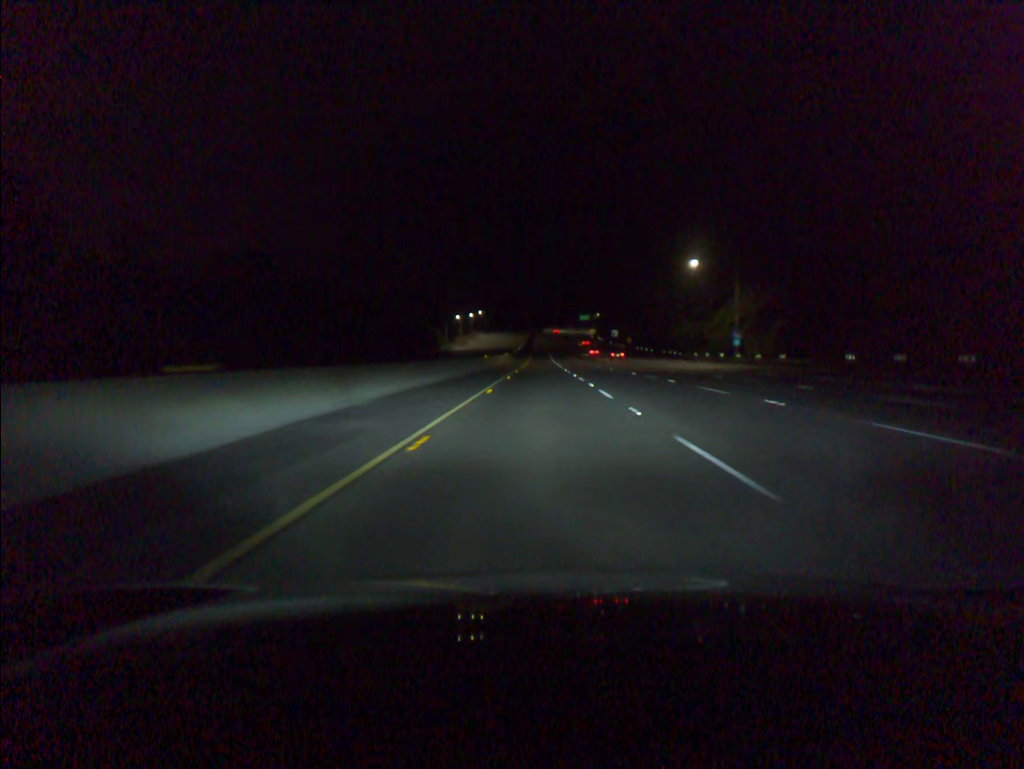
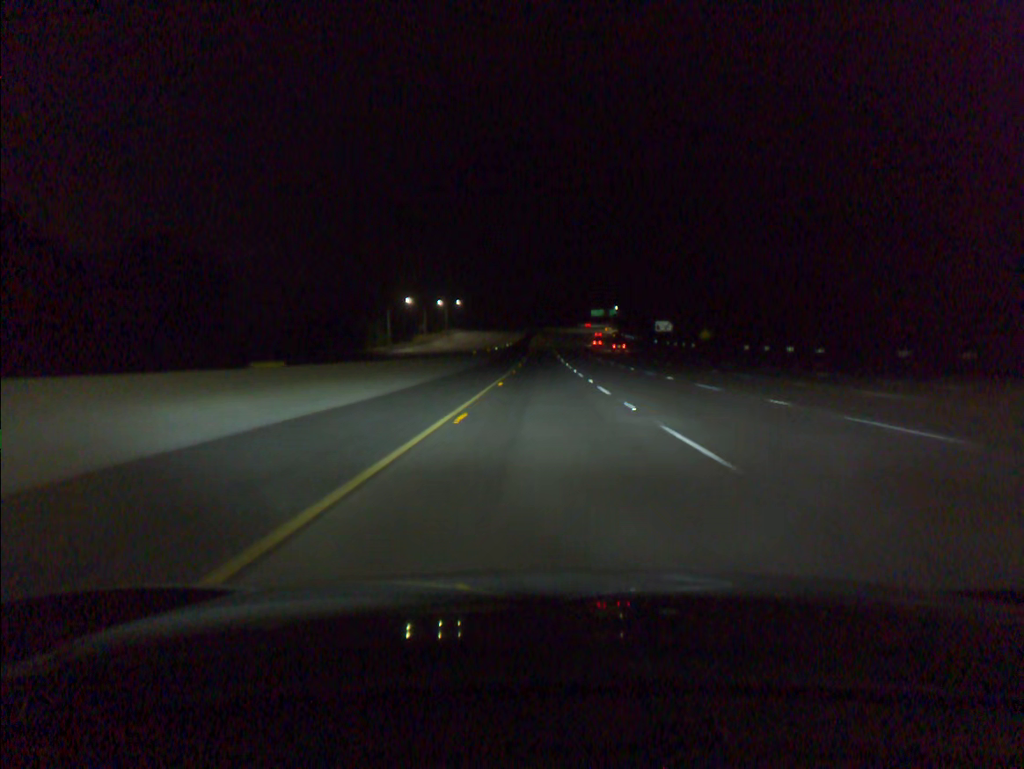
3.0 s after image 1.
(-0.4, +98.3) m; 0°
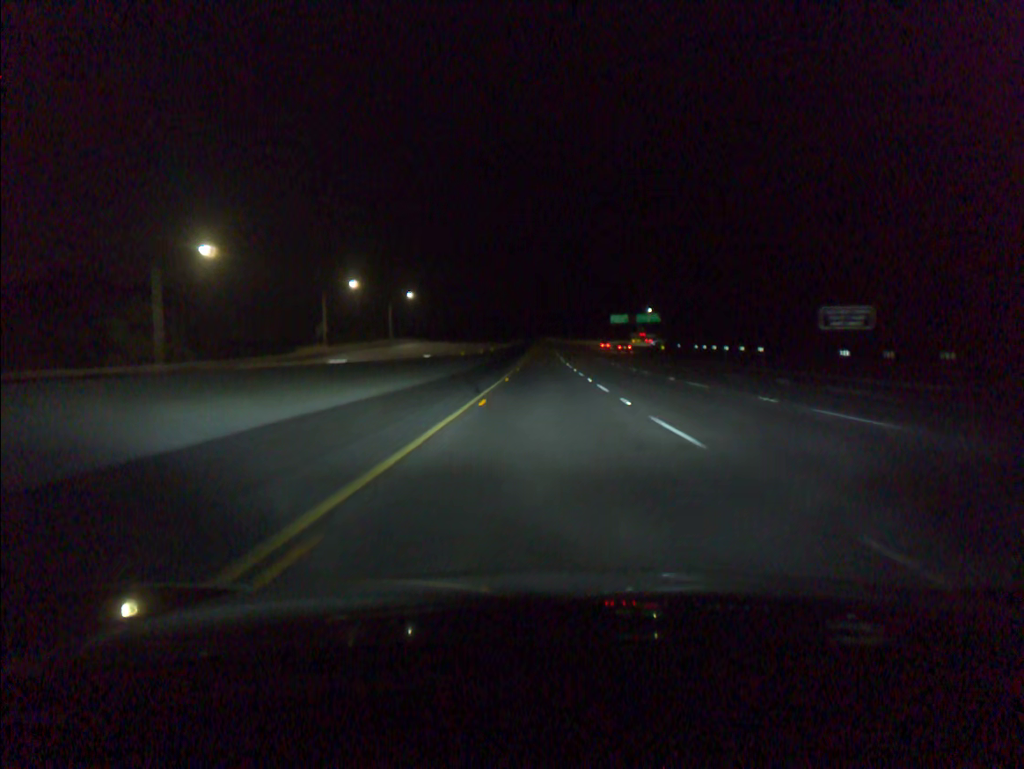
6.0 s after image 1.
(-0.2, +97.8) m; 0°
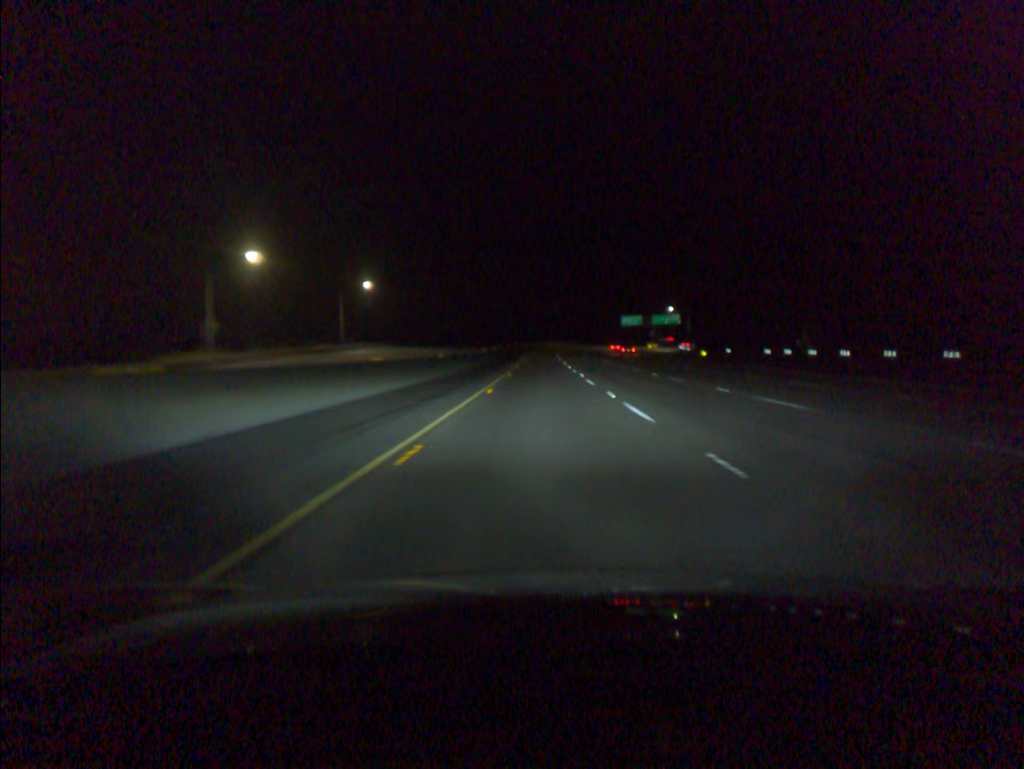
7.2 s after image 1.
(0.0, +38.8) m; 0°
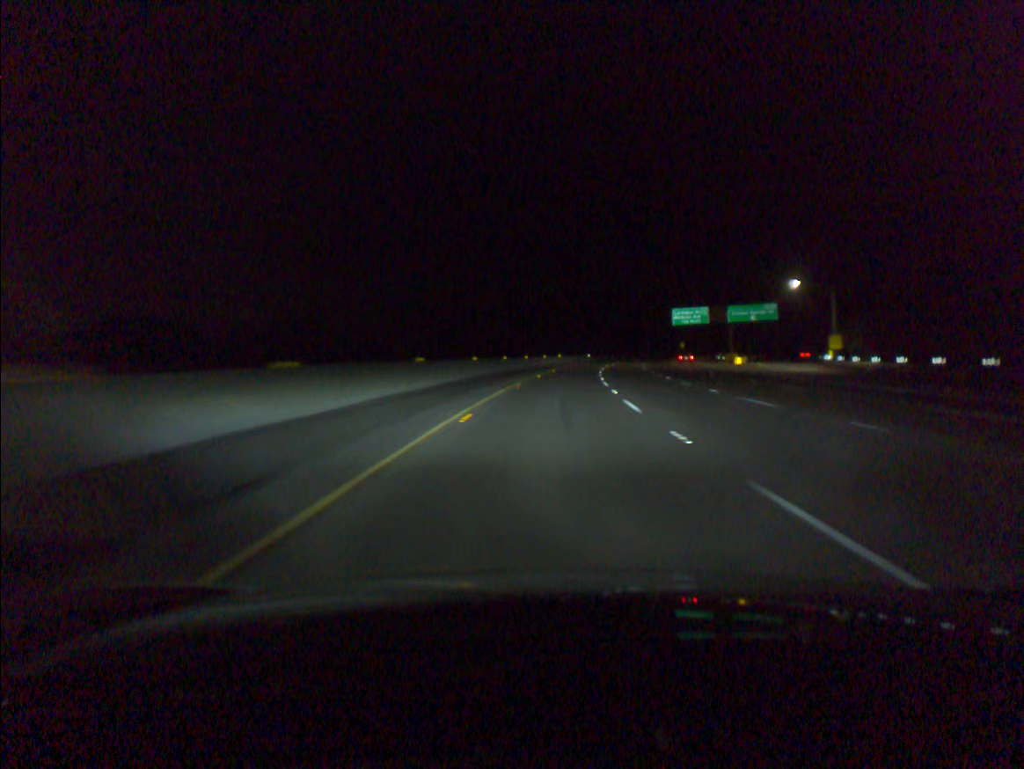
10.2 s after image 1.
(0.0, +96.2) m; +1°
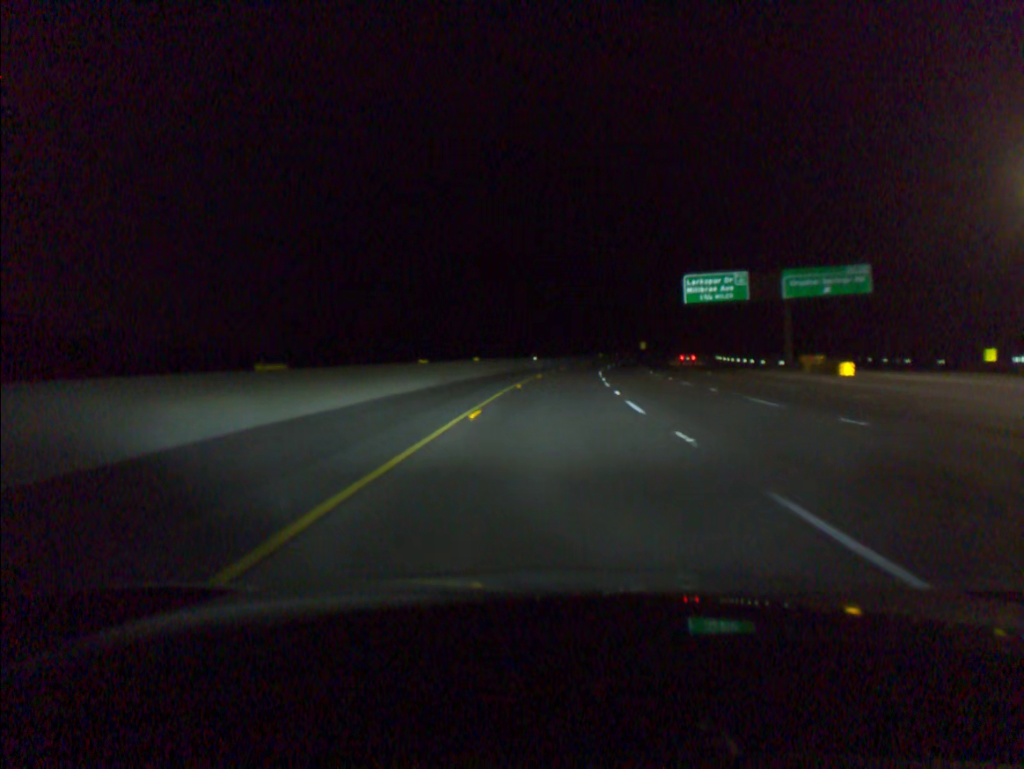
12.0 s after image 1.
(+2.2, +57.5) m; +5°
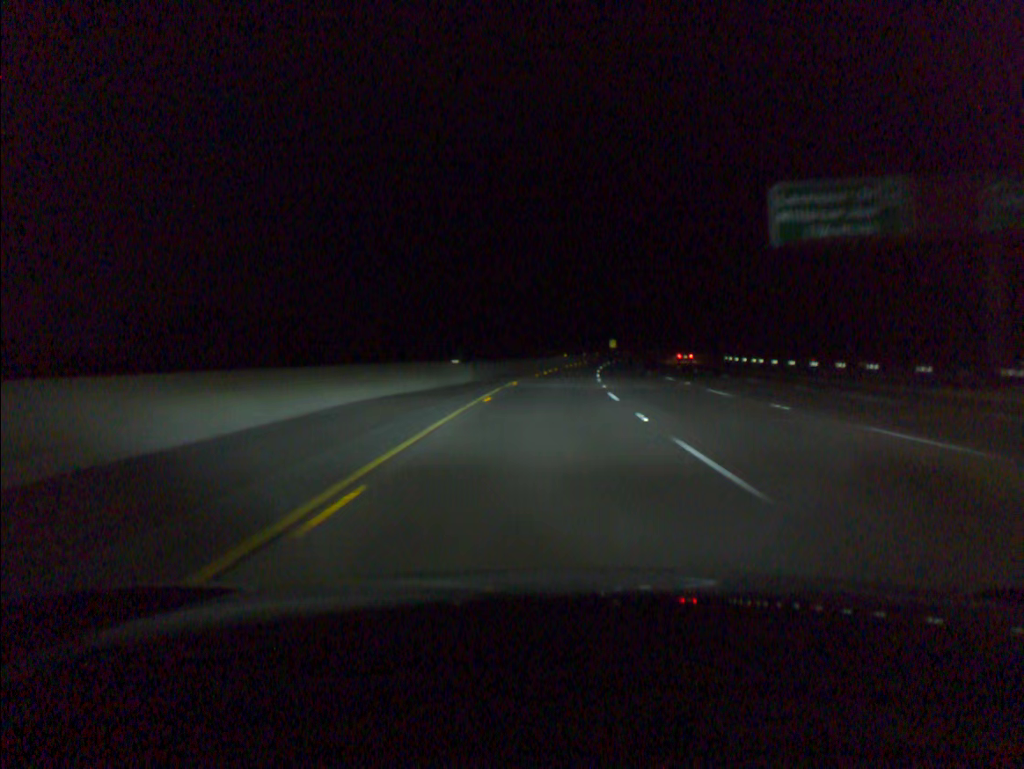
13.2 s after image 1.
(+1.1, +38.3) m; +3°
